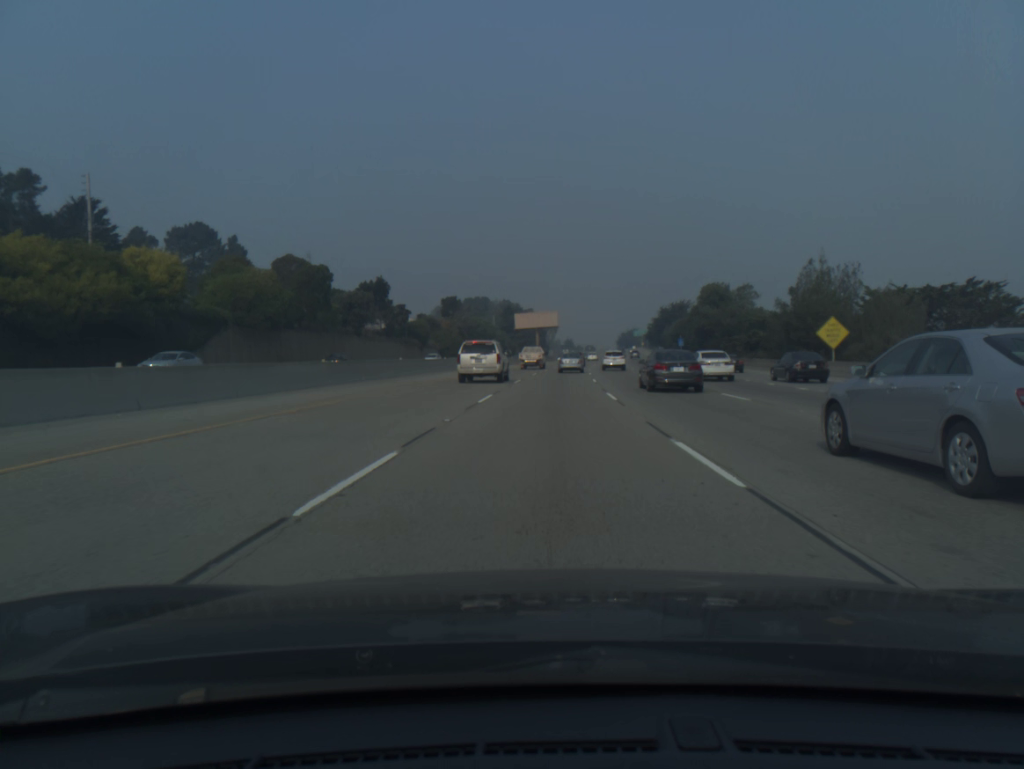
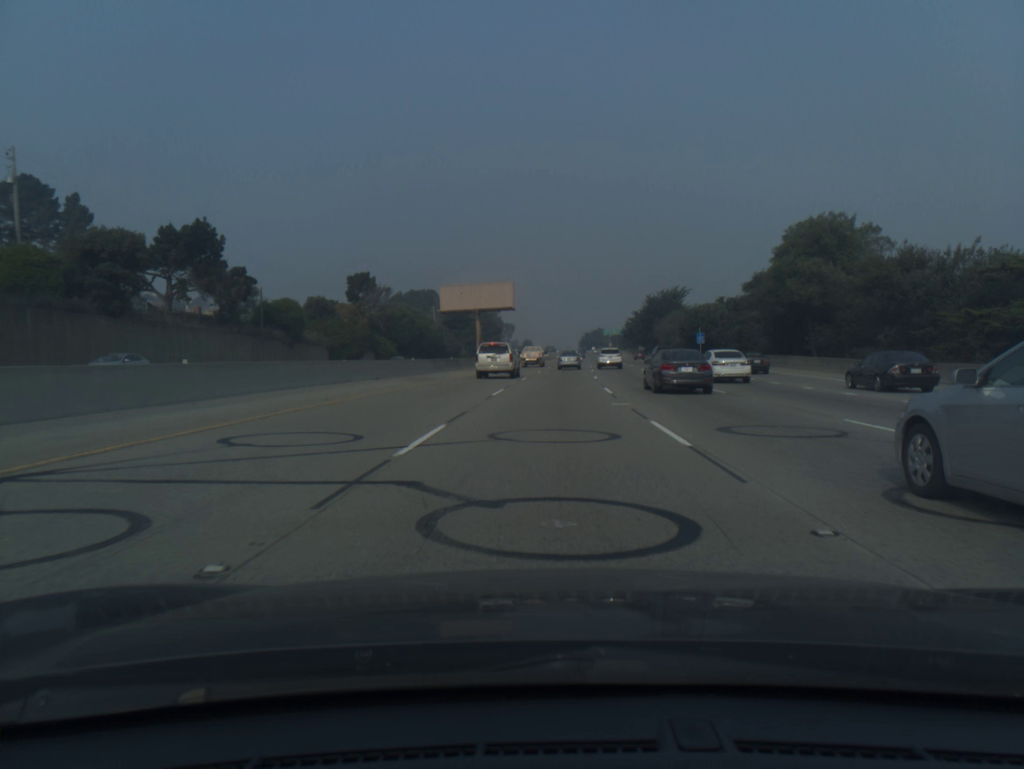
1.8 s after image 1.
(+1.4, +55.1) m; +3°
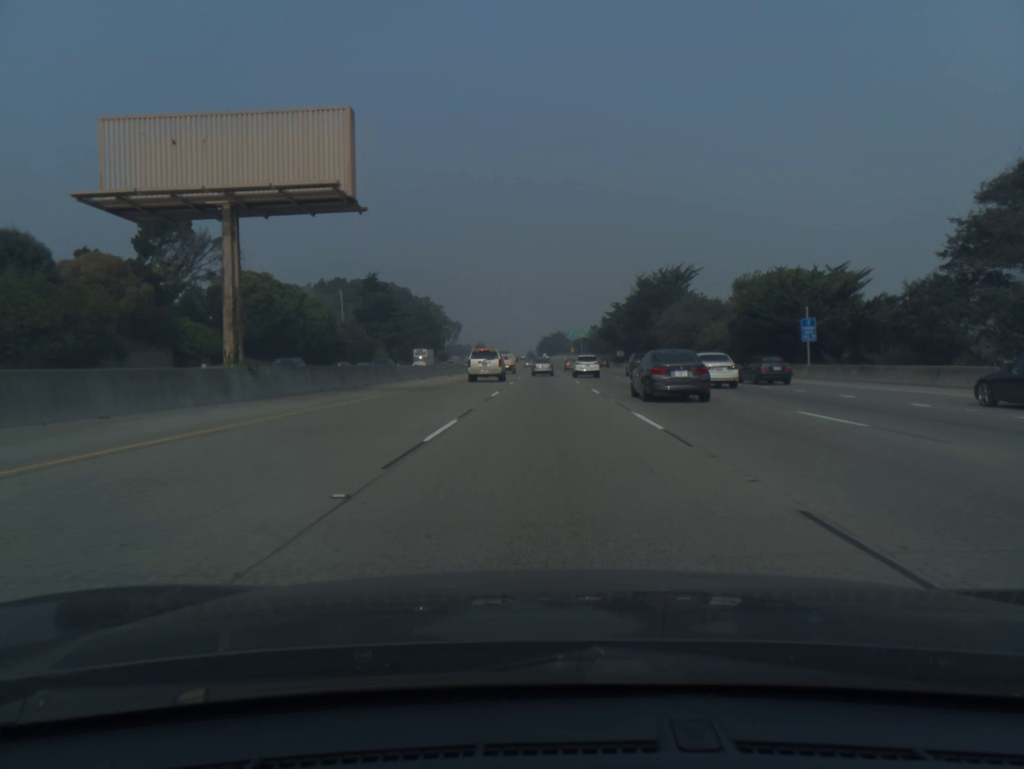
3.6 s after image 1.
(+1.6, +56.0) m; +3°
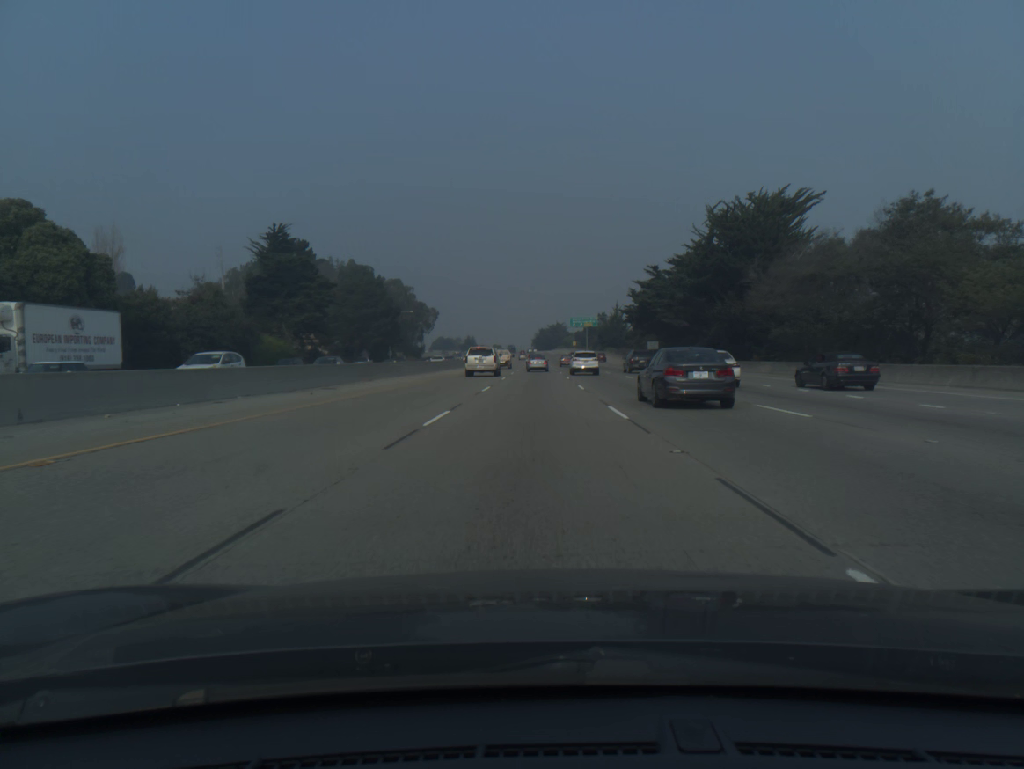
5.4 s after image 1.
(+0.5, +56.3) m; 0°
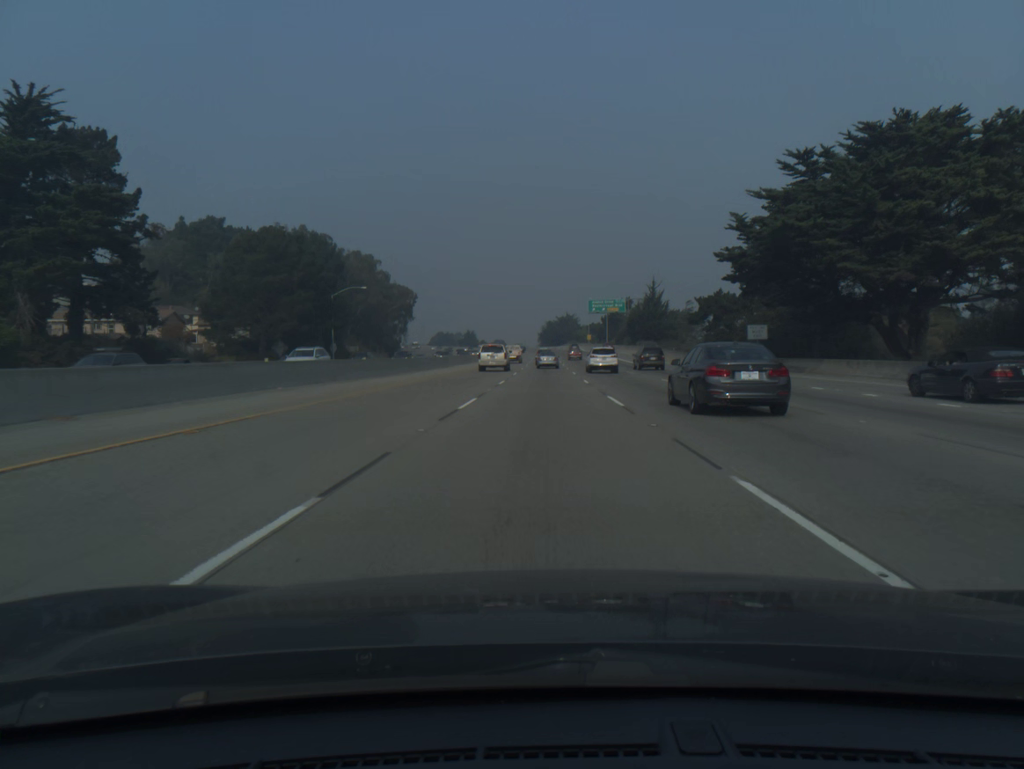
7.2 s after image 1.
(-0.3, +55.2) m; 0°
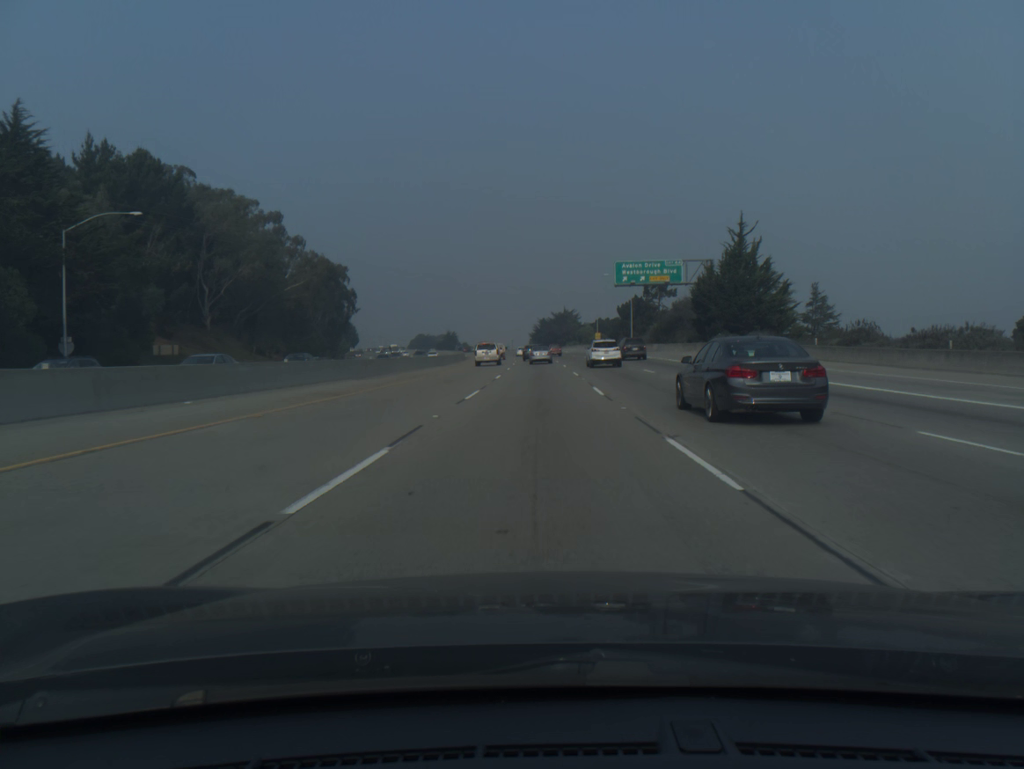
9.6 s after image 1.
(+0.4, +69.6) m; 0°
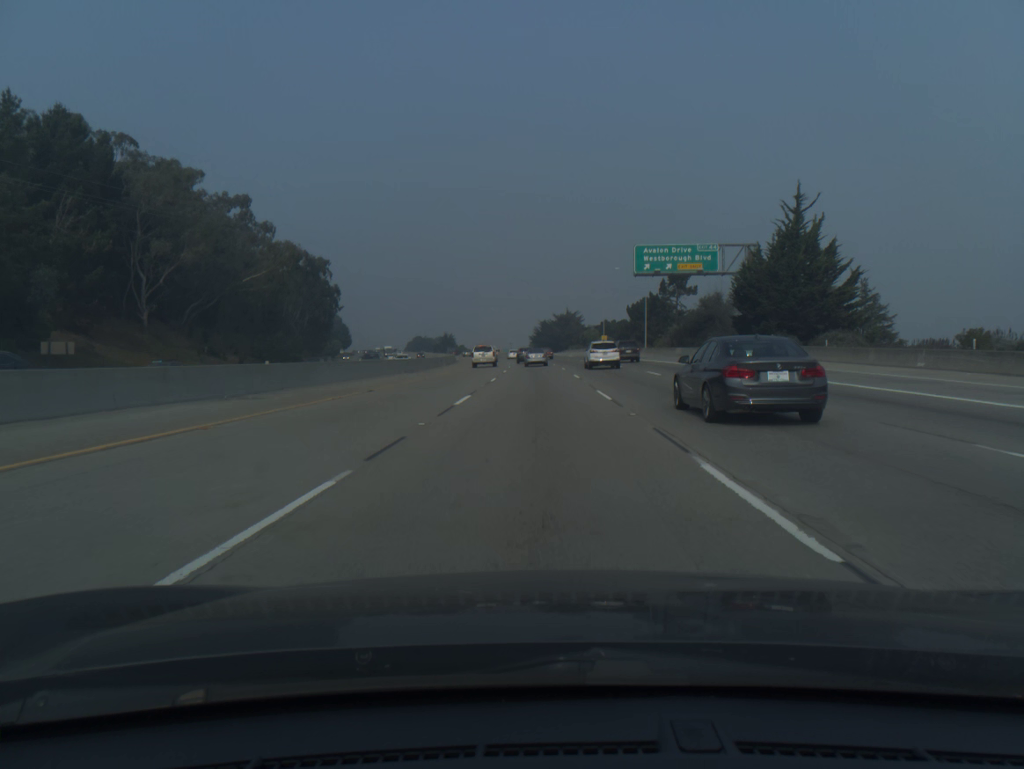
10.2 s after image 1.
(0.0, +16.9) m; 0°
